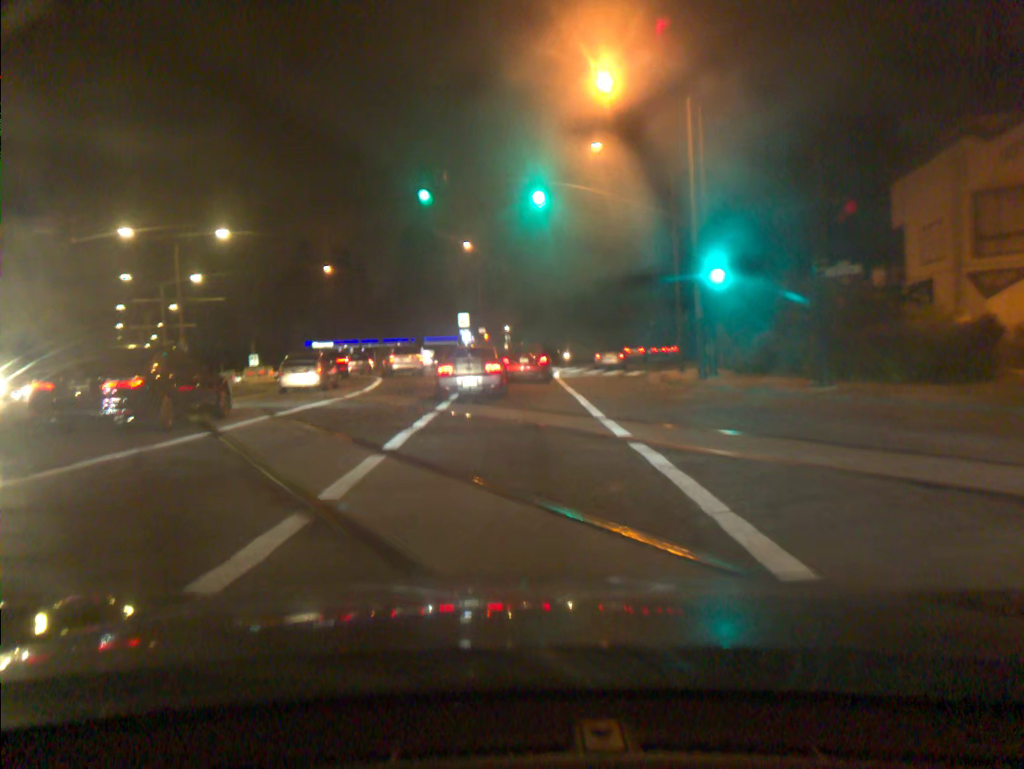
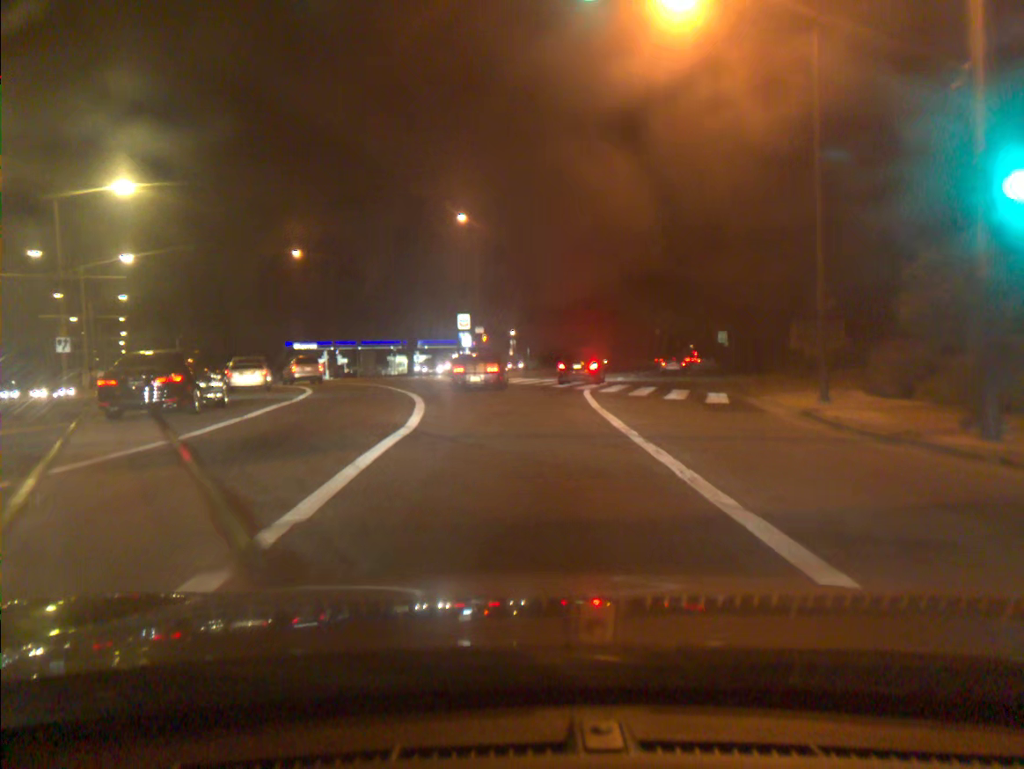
(-0.2, +15.0) m; -1°
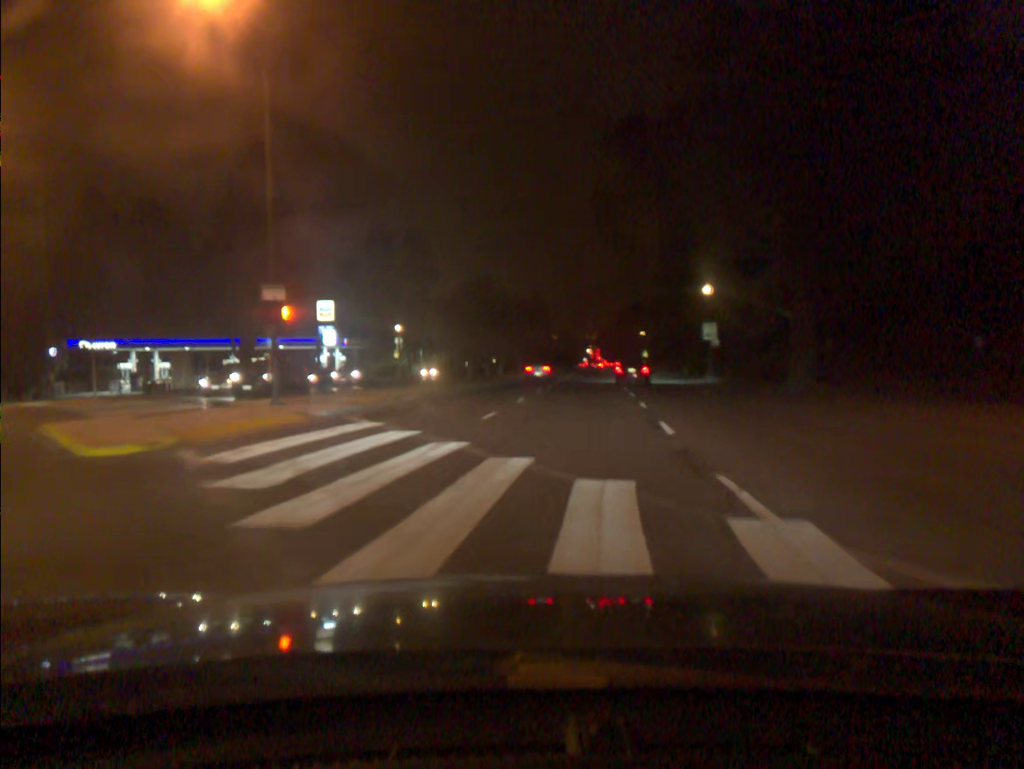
(+1.1, +29.7) m; +8°
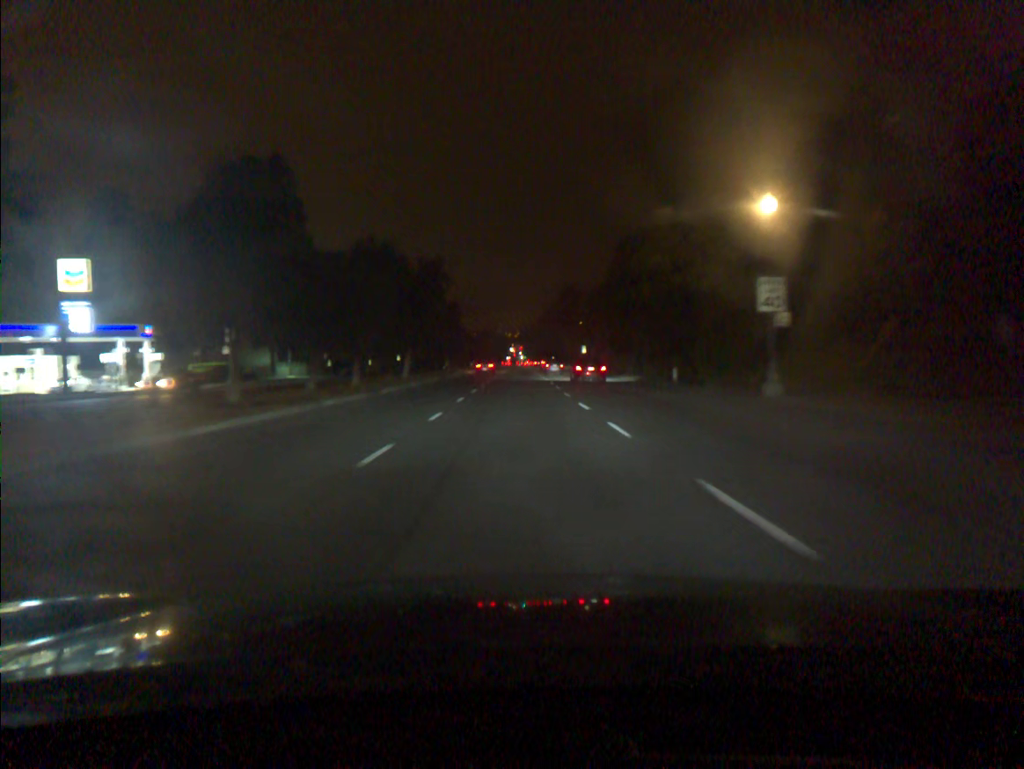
(+1.9, +29.5) m; +5°
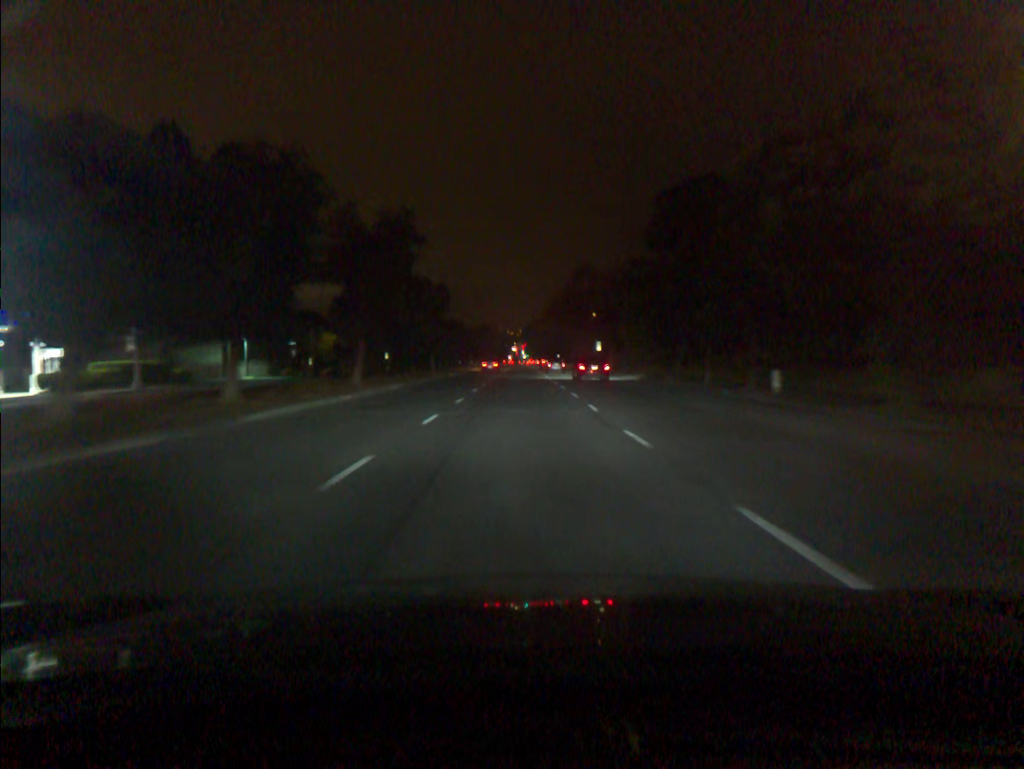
(0.0, +16.3) m; 0°
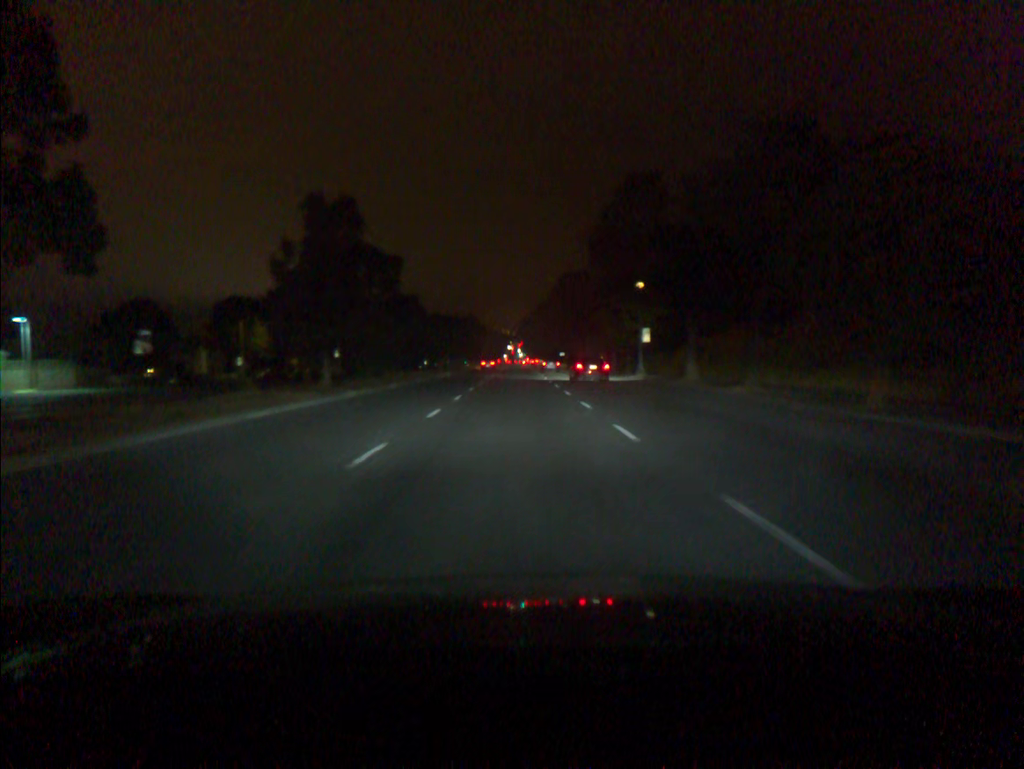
(+0.1, +35.5) m; 0°
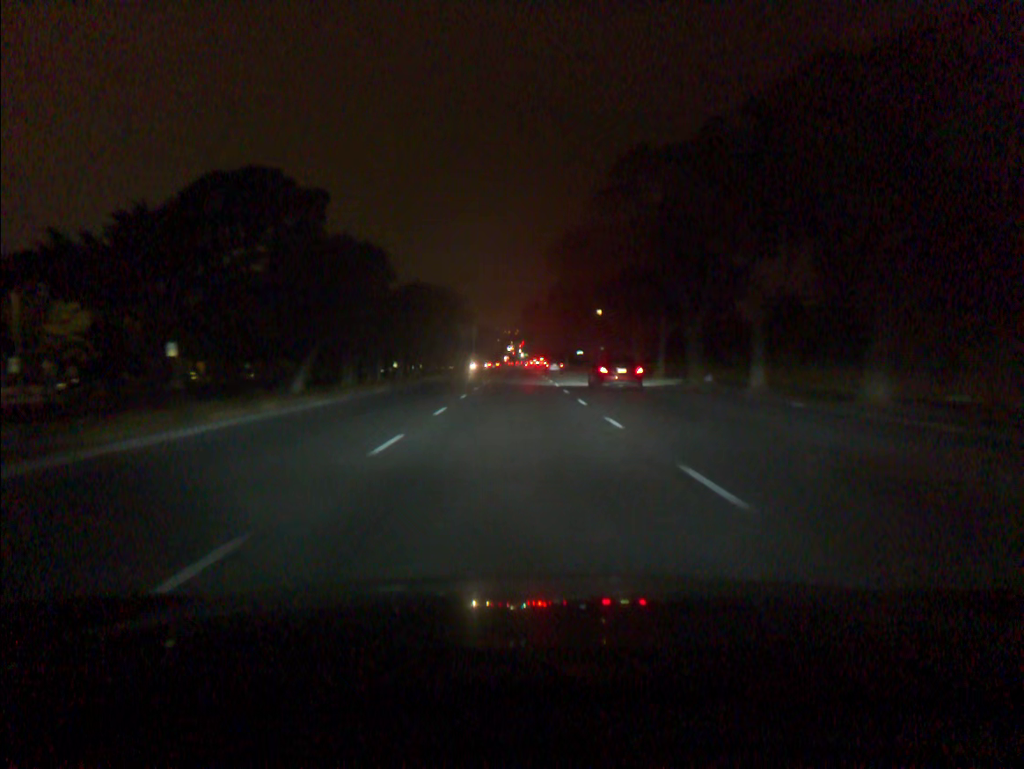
(-0.1, +49.7) m; 0°
